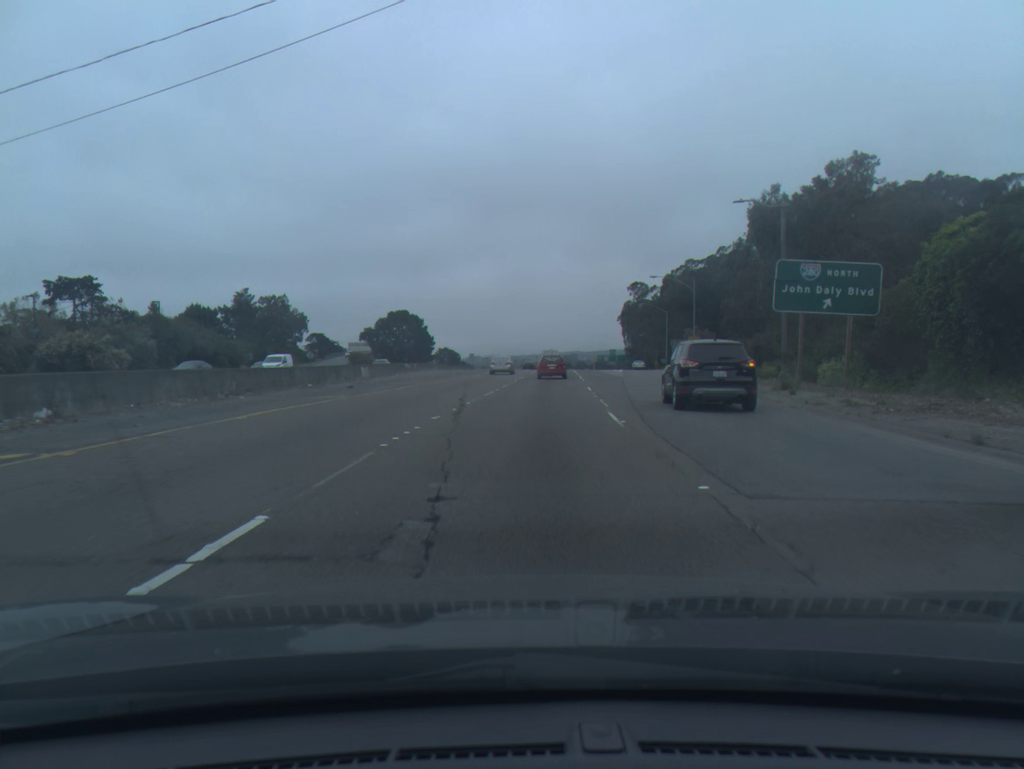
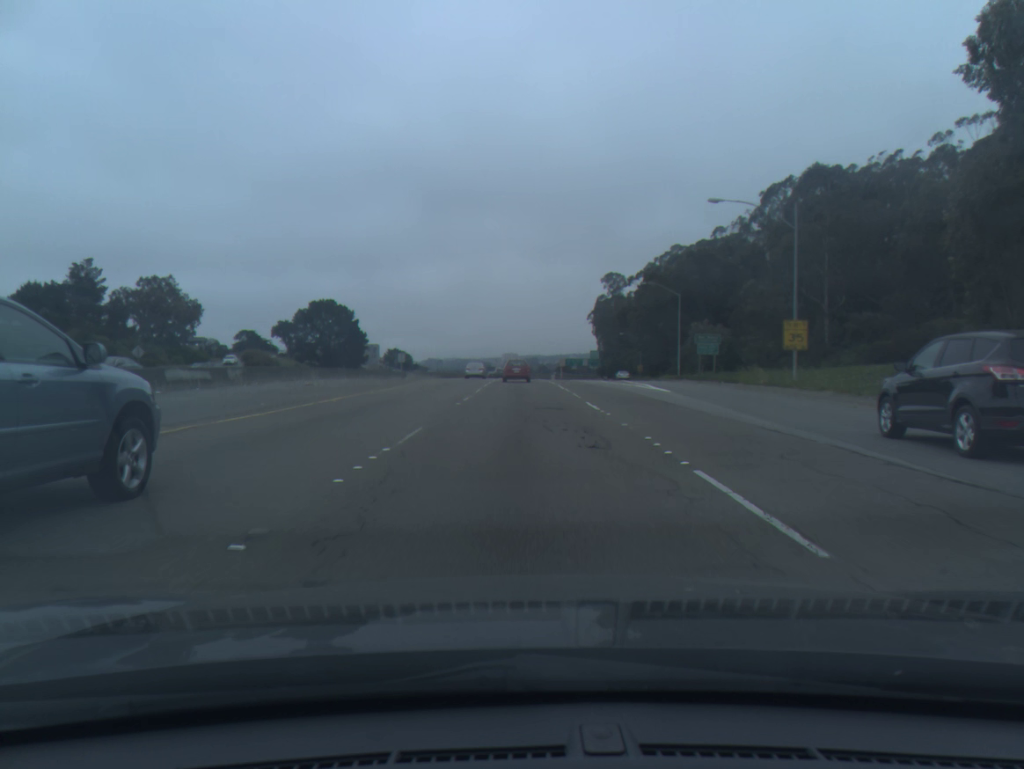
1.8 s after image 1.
(+1.5, +40.7) m; +3°
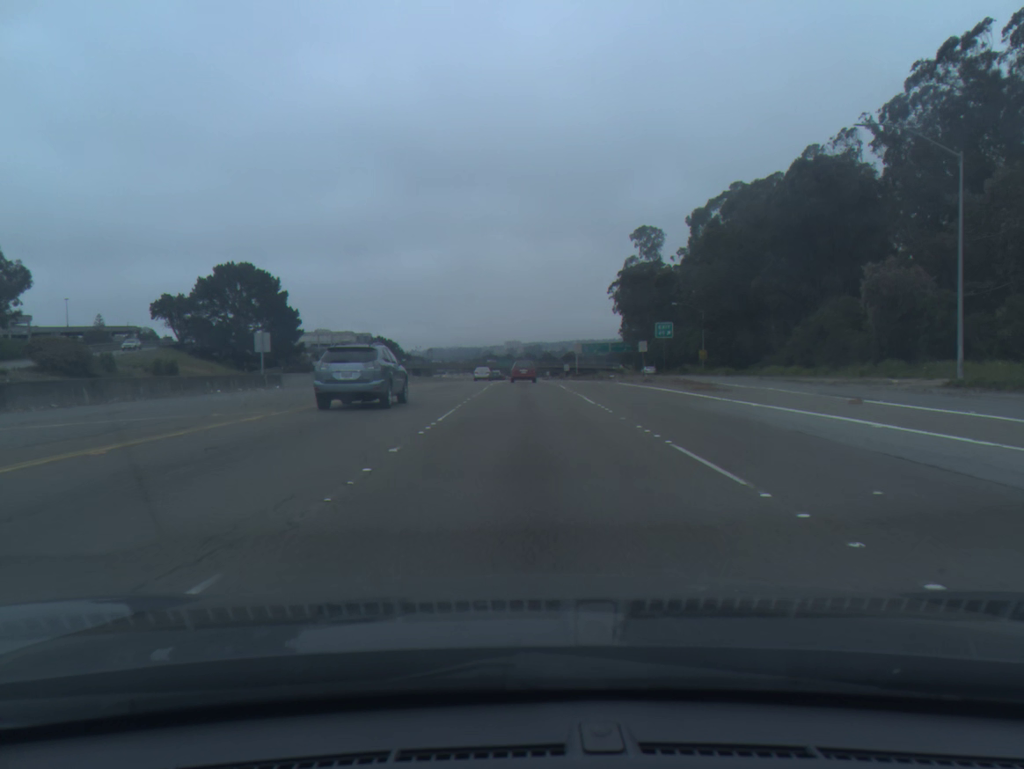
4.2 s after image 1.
(+0.1, +55.2) m; 0°
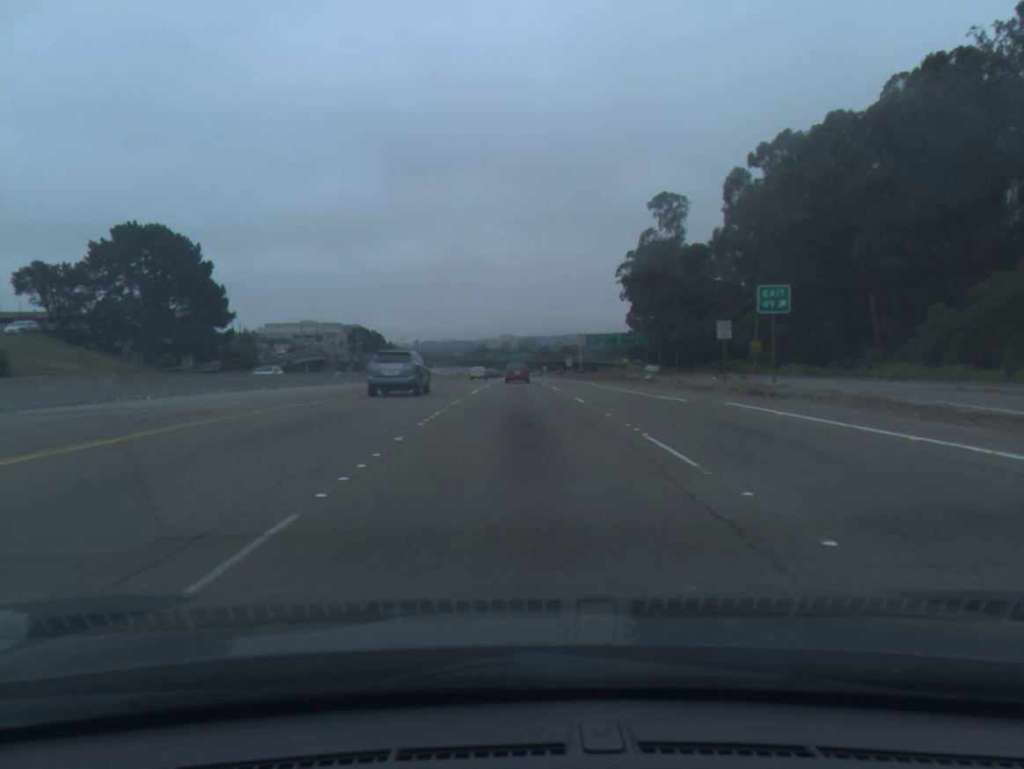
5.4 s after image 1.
(+0.1, +28.2) m; 0°
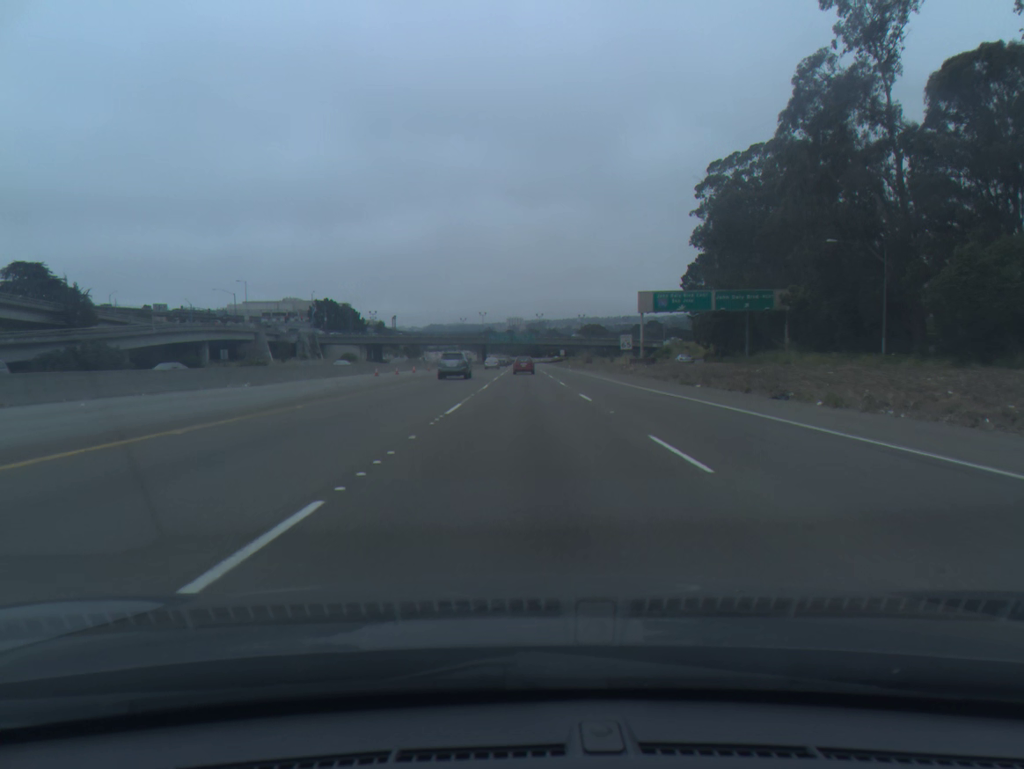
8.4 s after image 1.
(-0.4, +73.1) m; -1°
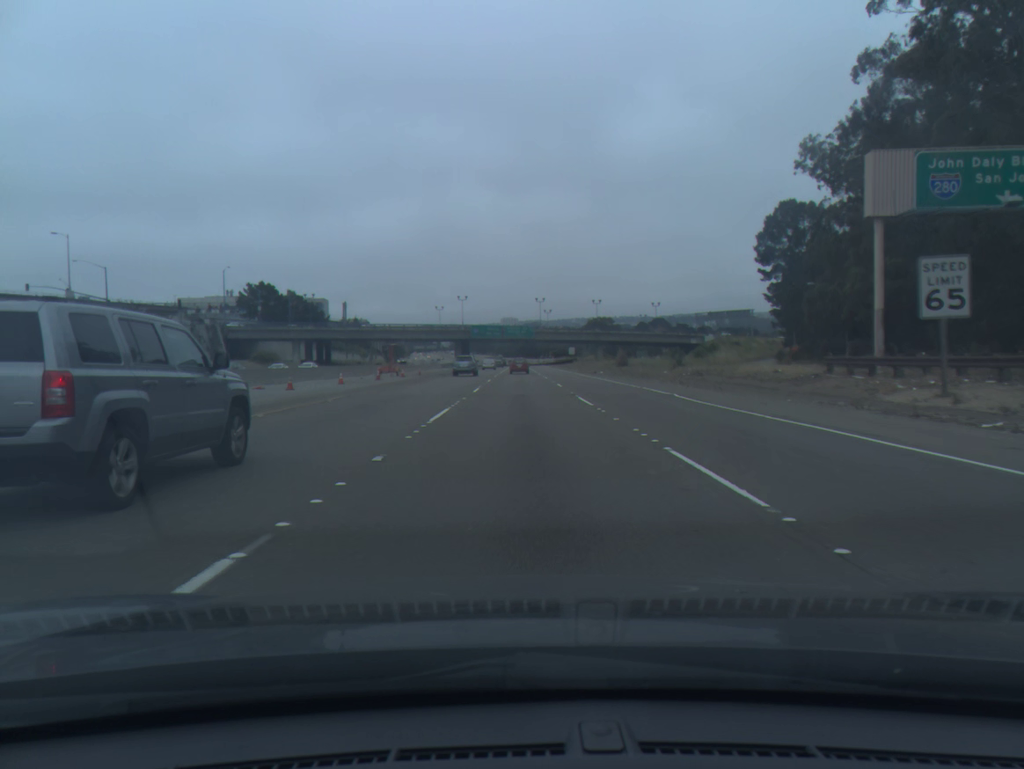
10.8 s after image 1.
(+0.4, +61.4) m; +1°
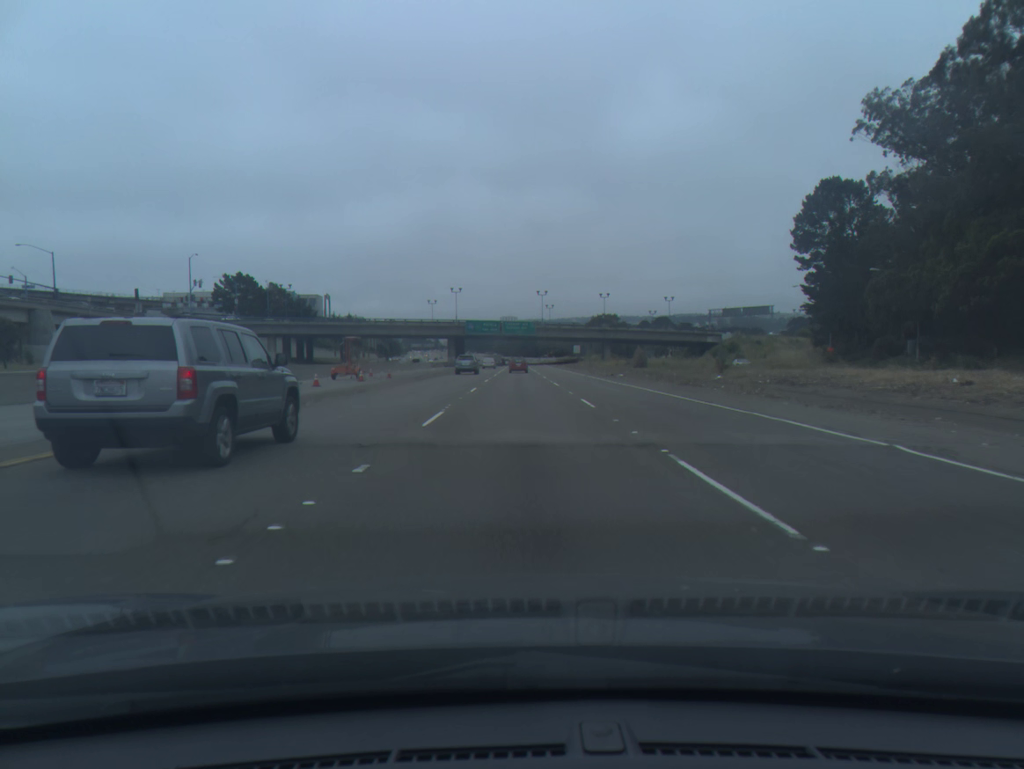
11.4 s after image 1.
(0.0, +15.7) m; 0°
